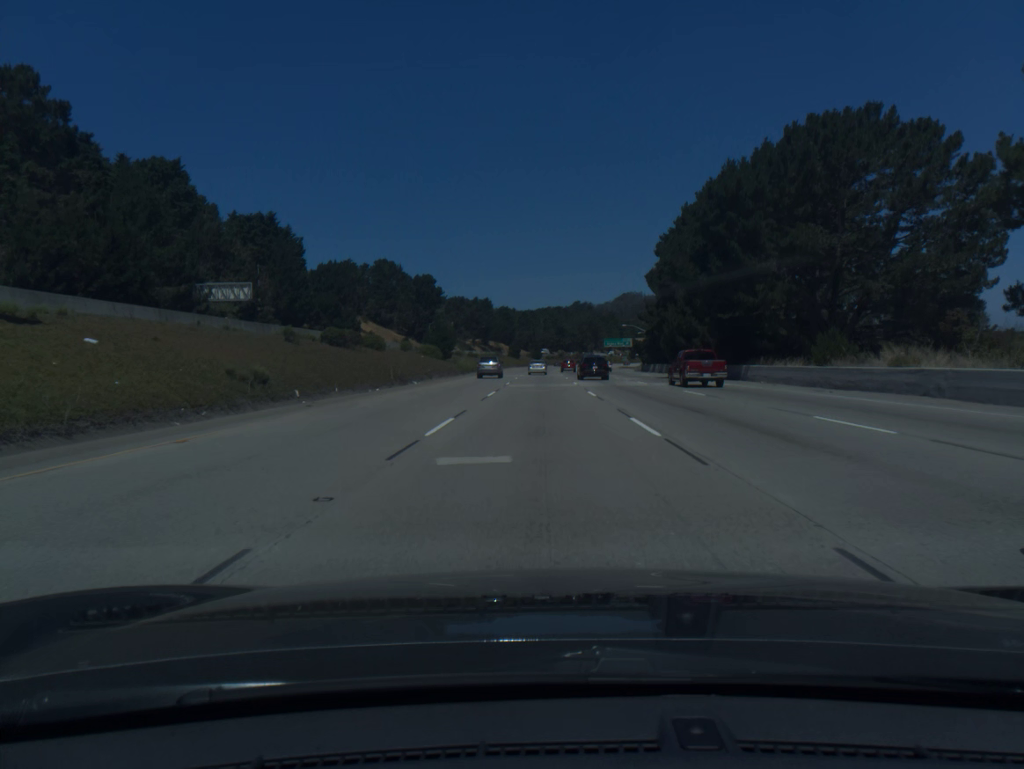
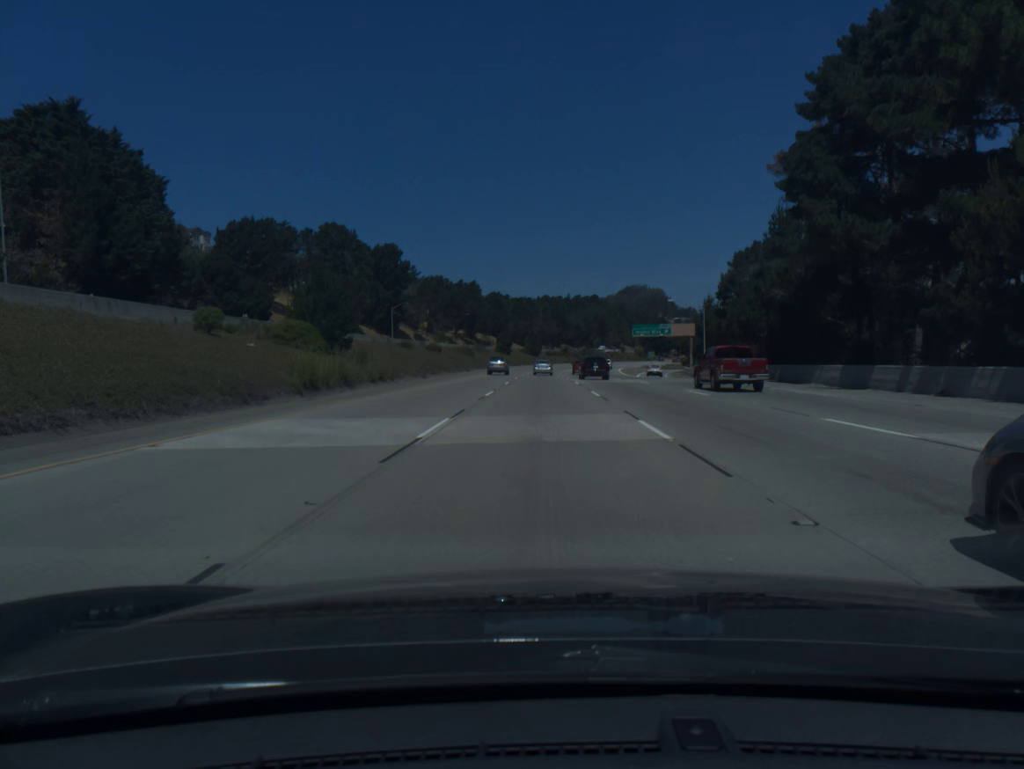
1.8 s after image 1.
(-0.1, +59.3) m; 0°
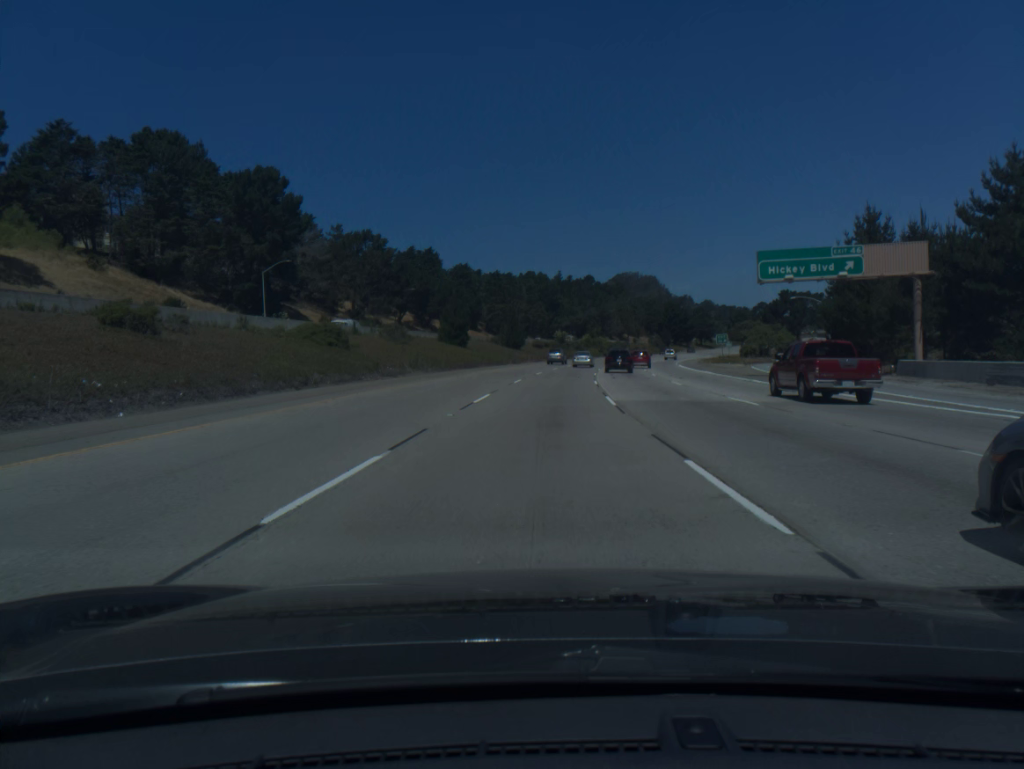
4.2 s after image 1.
(+0.5, +79.1) m; +1°
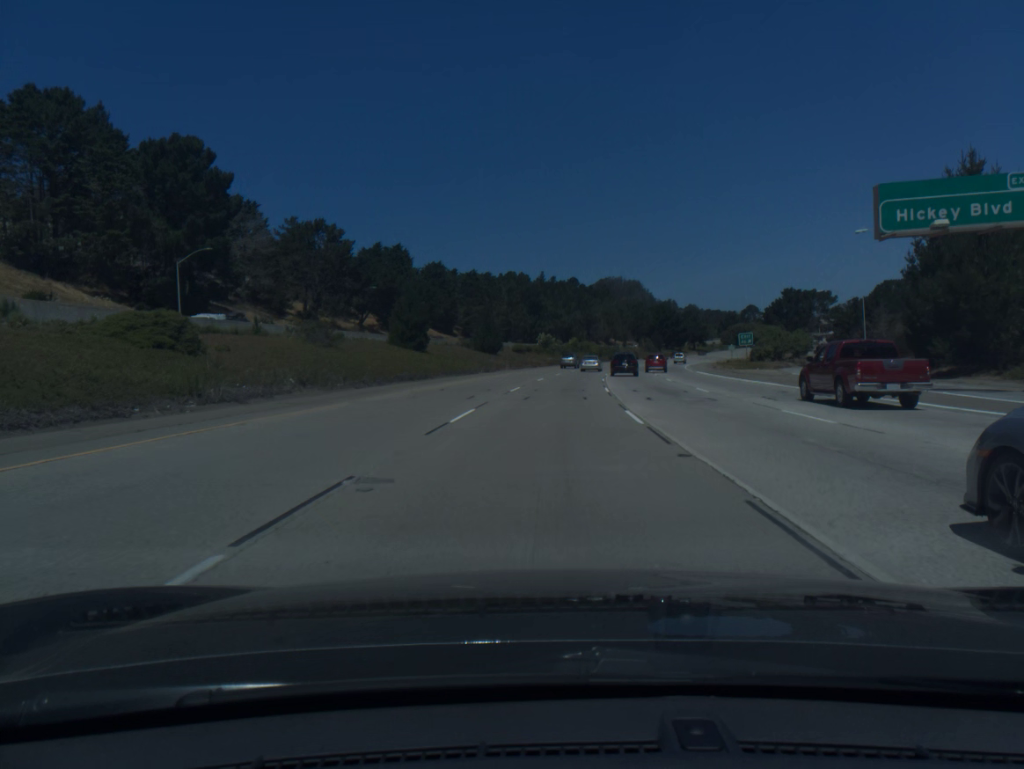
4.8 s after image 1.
(+0.2, +19.8) m; +1°
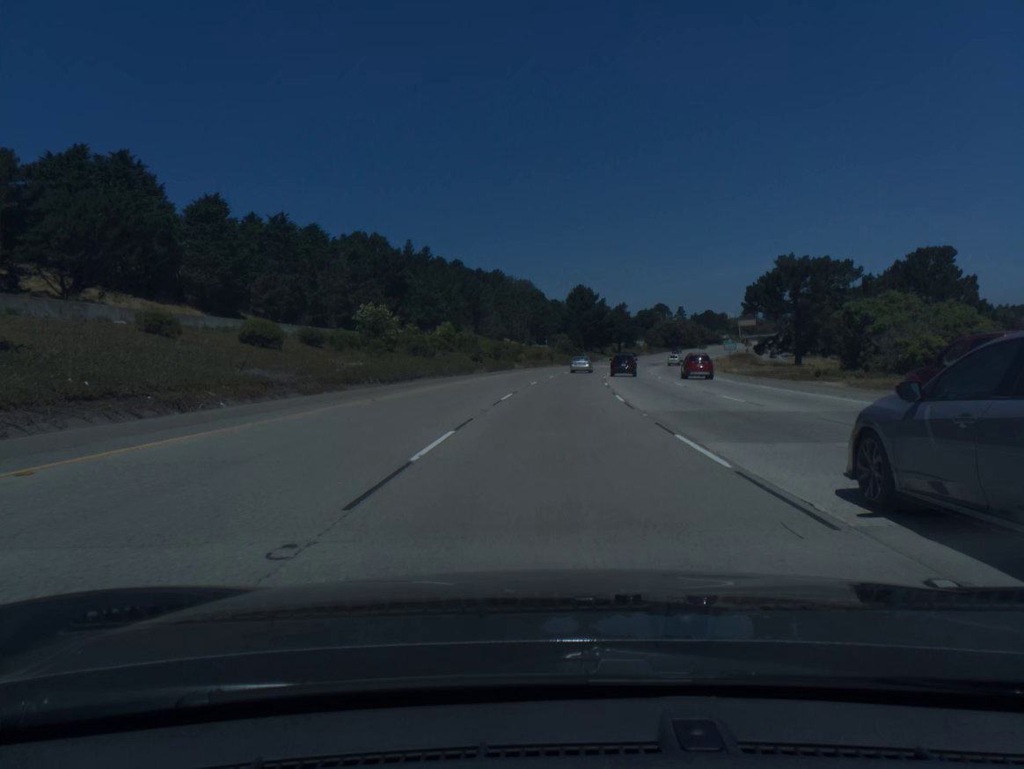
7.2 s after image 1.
(+5.0, +78.7) m; +8°
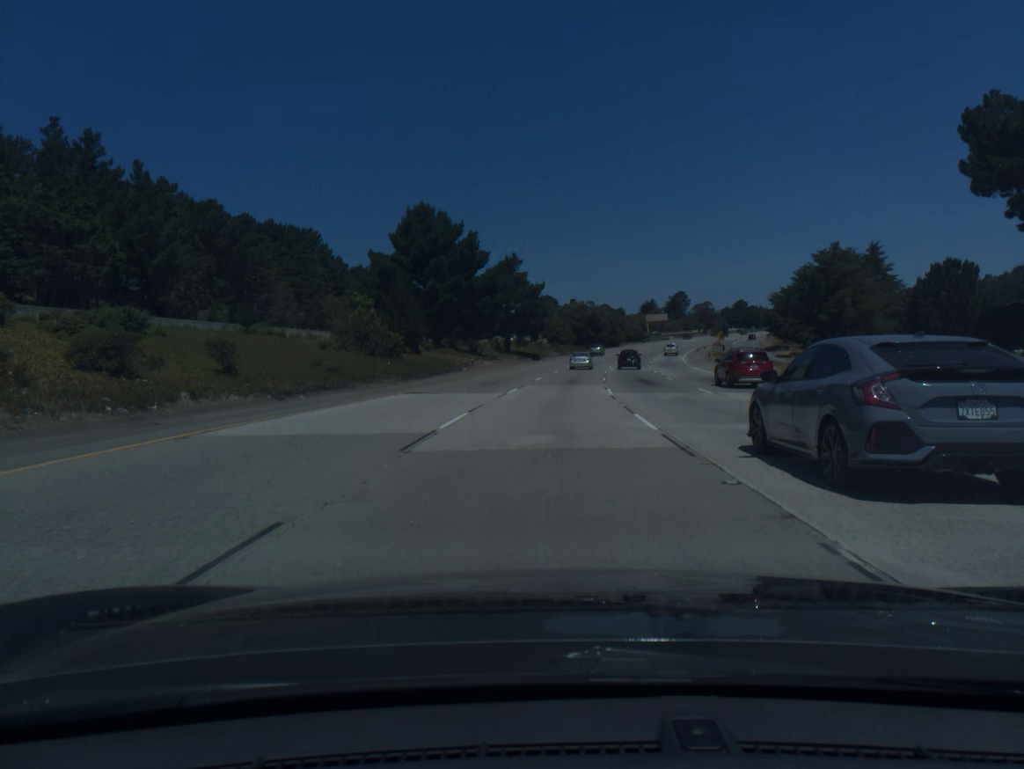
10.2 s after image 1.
(+8.1, +97.3) m; +9°
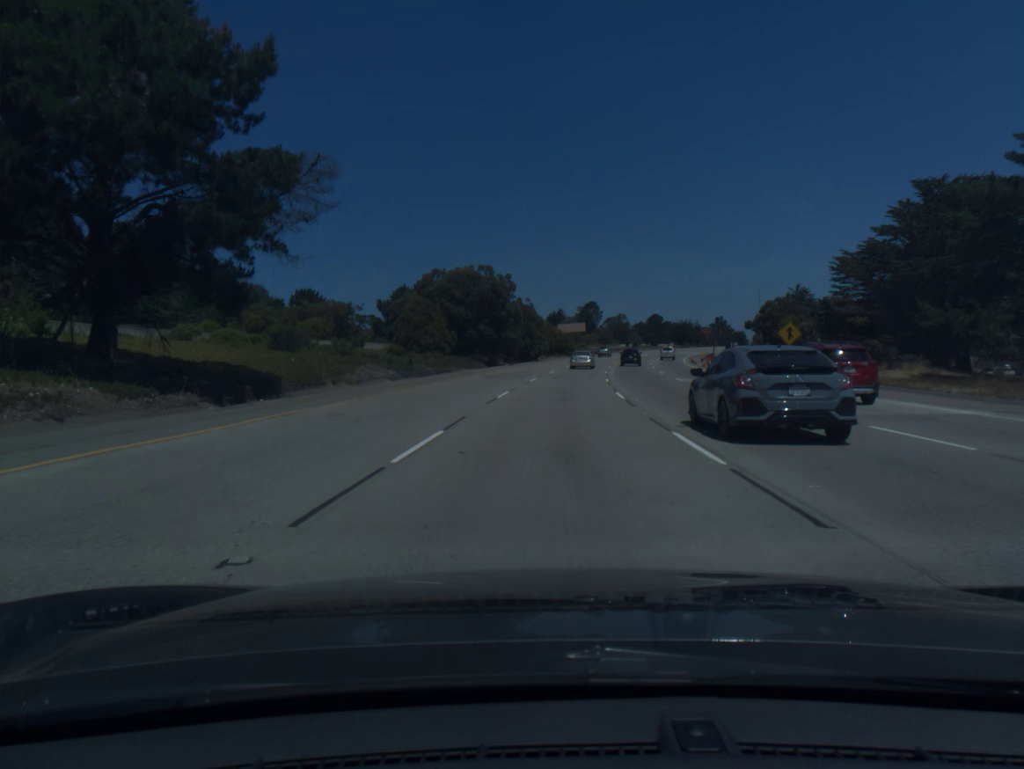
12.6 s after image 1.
(+4.9, +77.1) m; +7°
